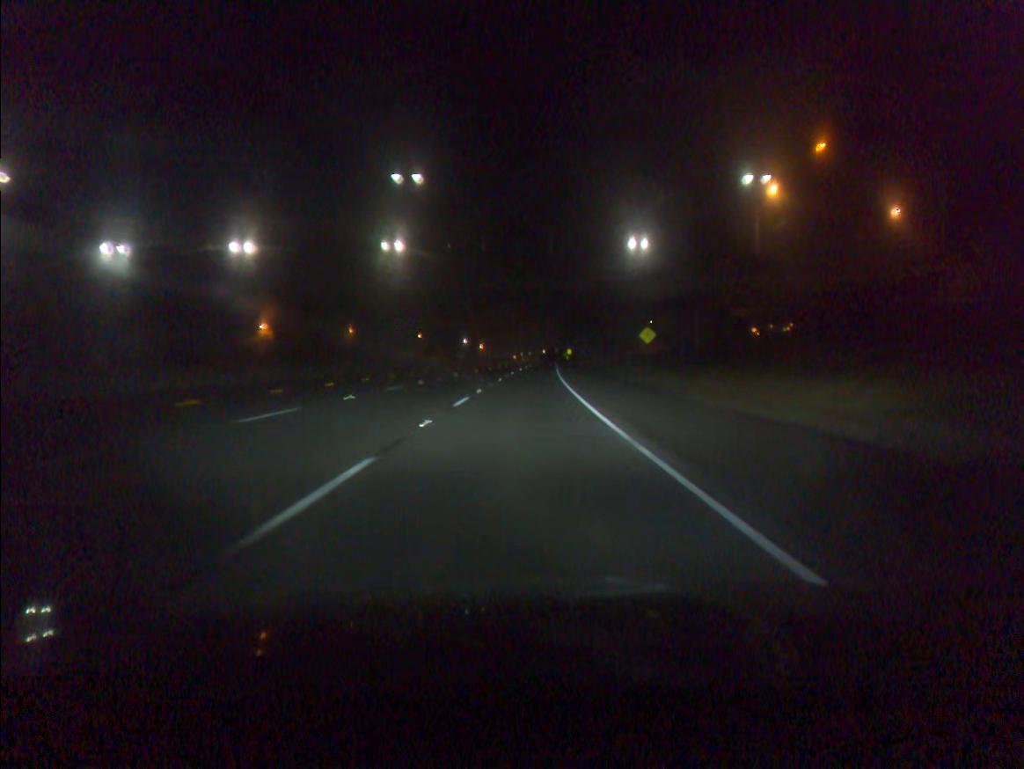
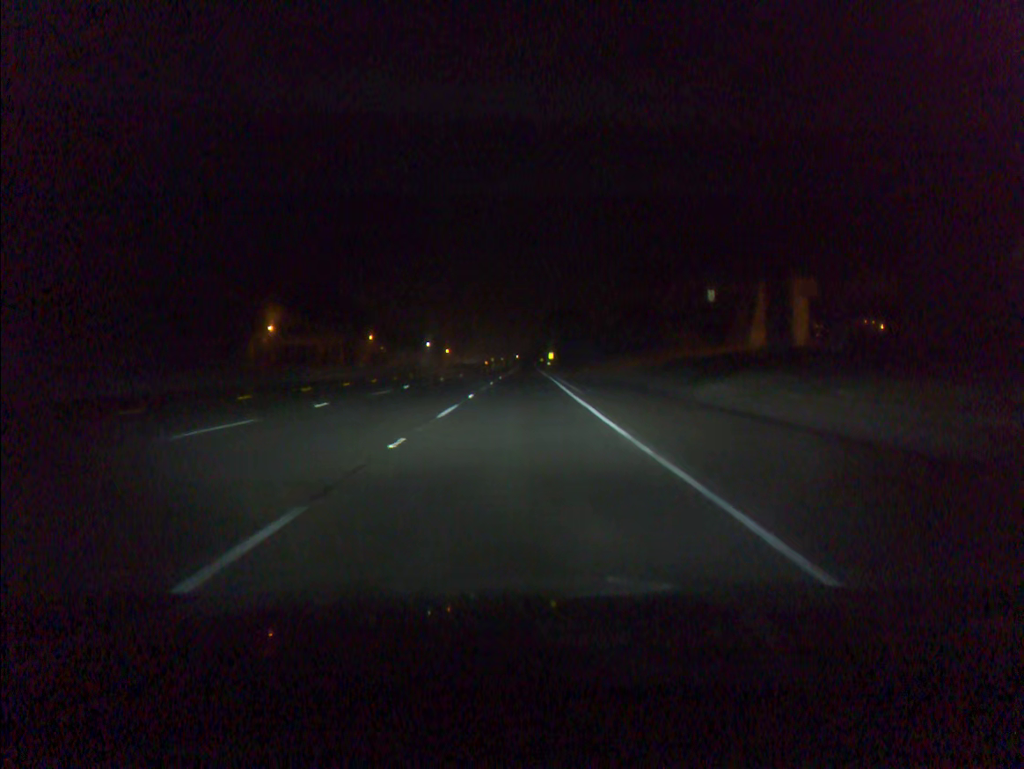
(+0.8, +46.7) m; +2°
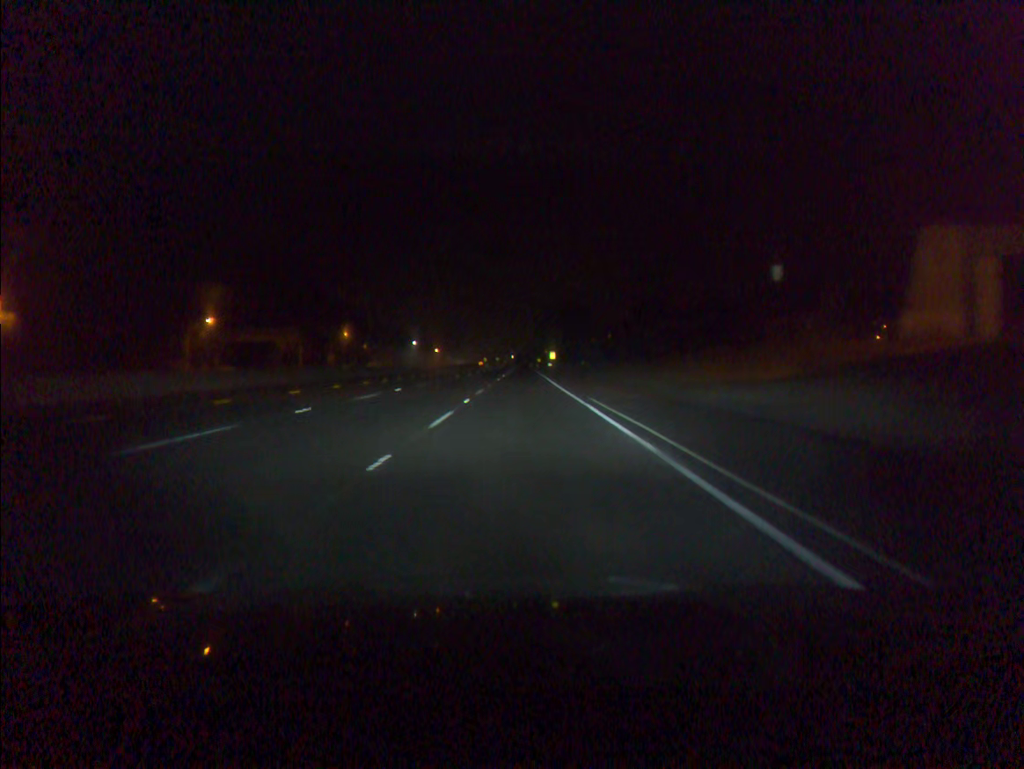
(+0.1, +31.2) m; 0°
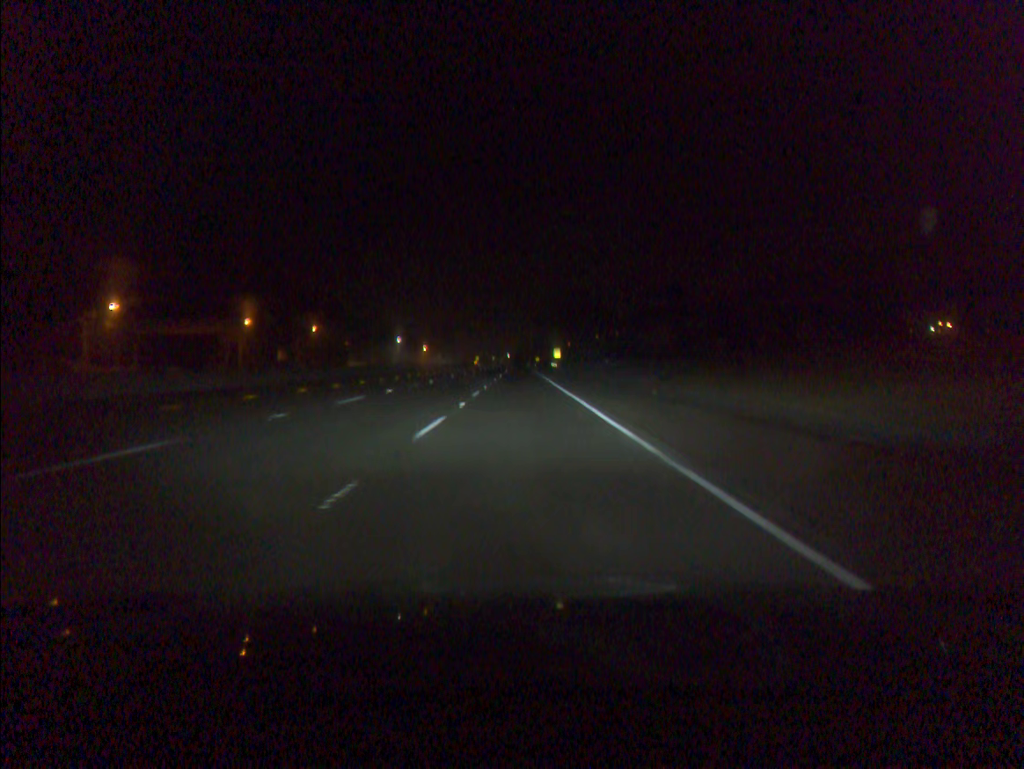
(+0.1, +31.2) m; 0°
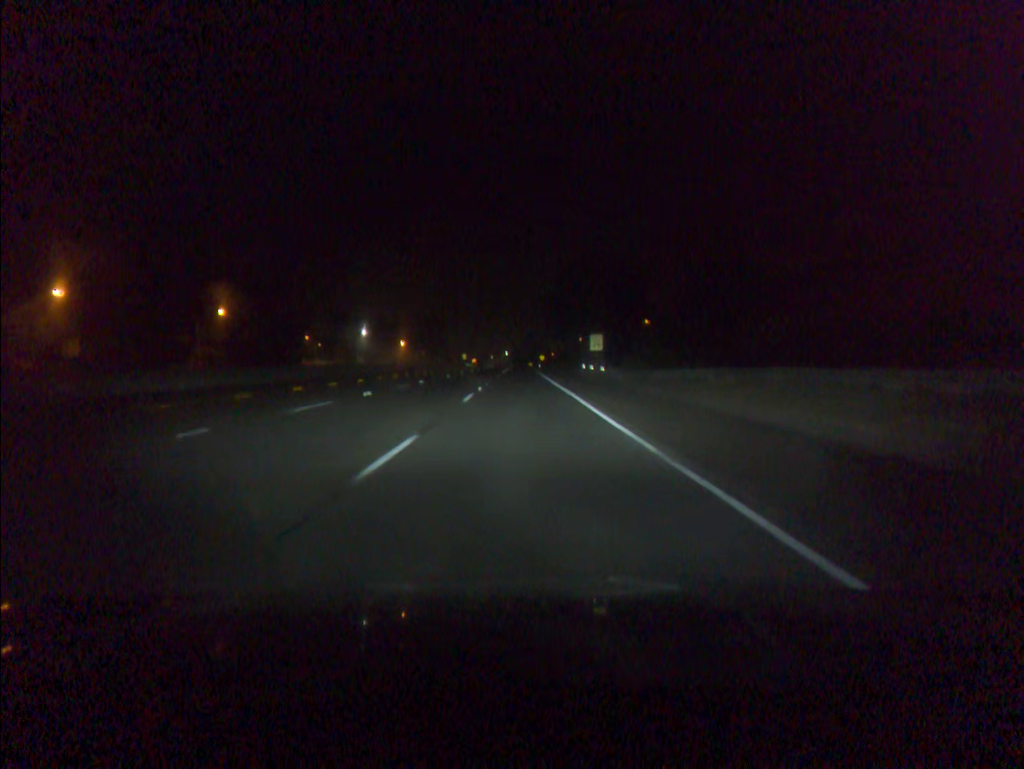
(+0.1, +62.6) m; 0°
